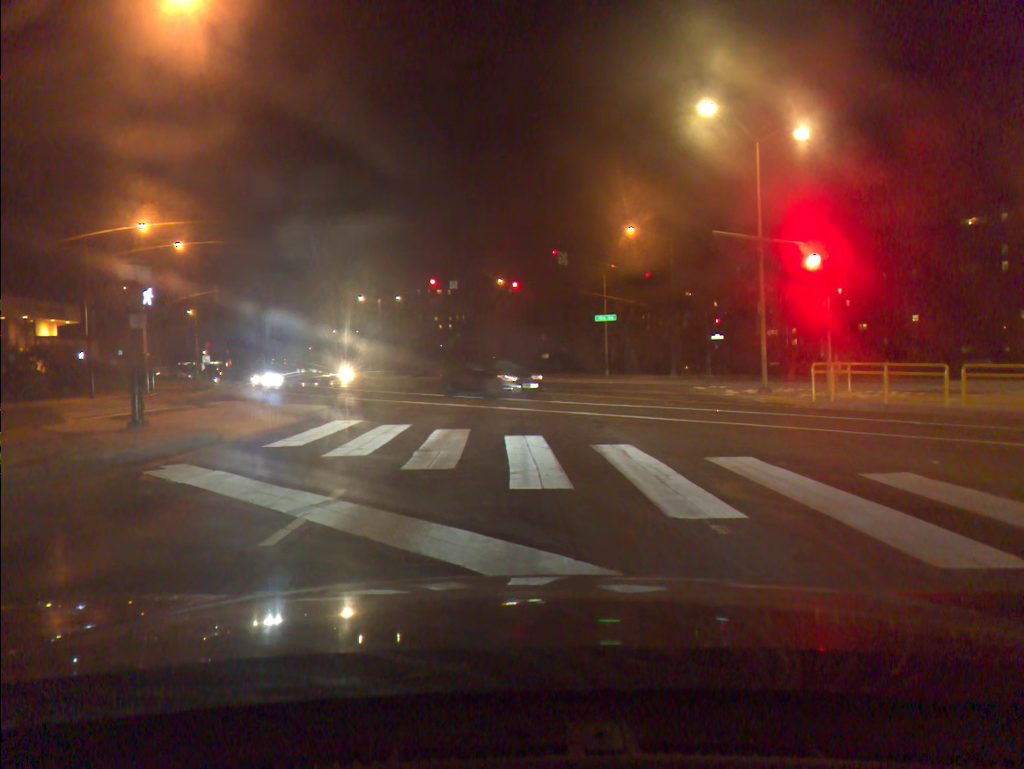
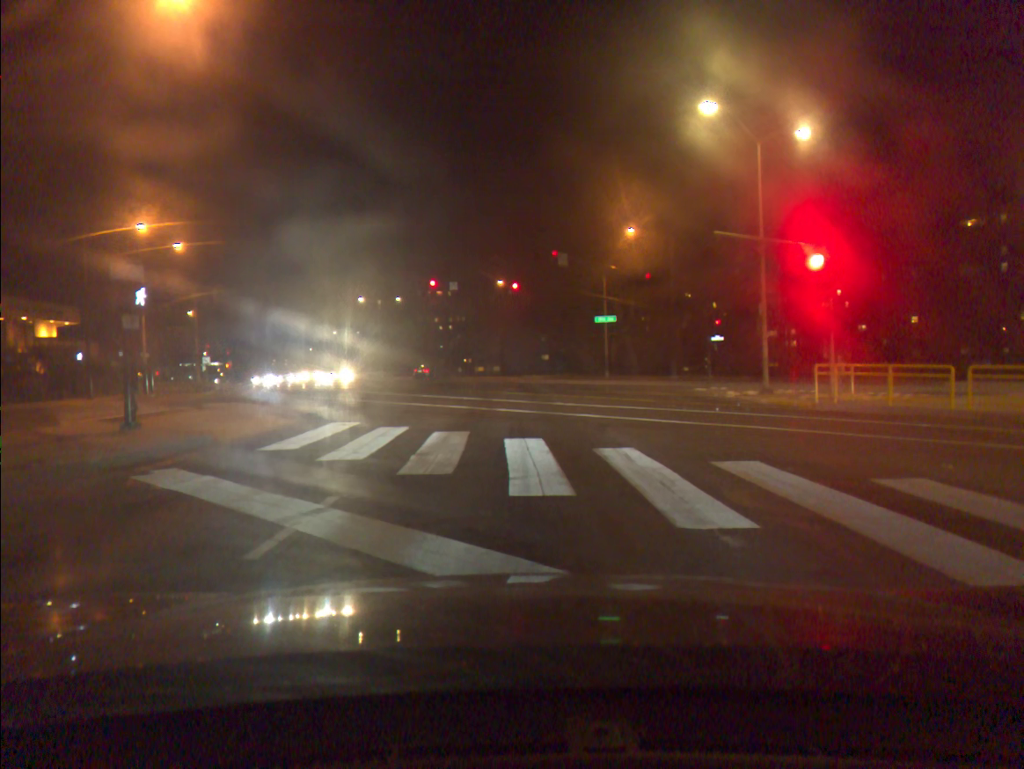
(0.0, +0.3) m; 0°
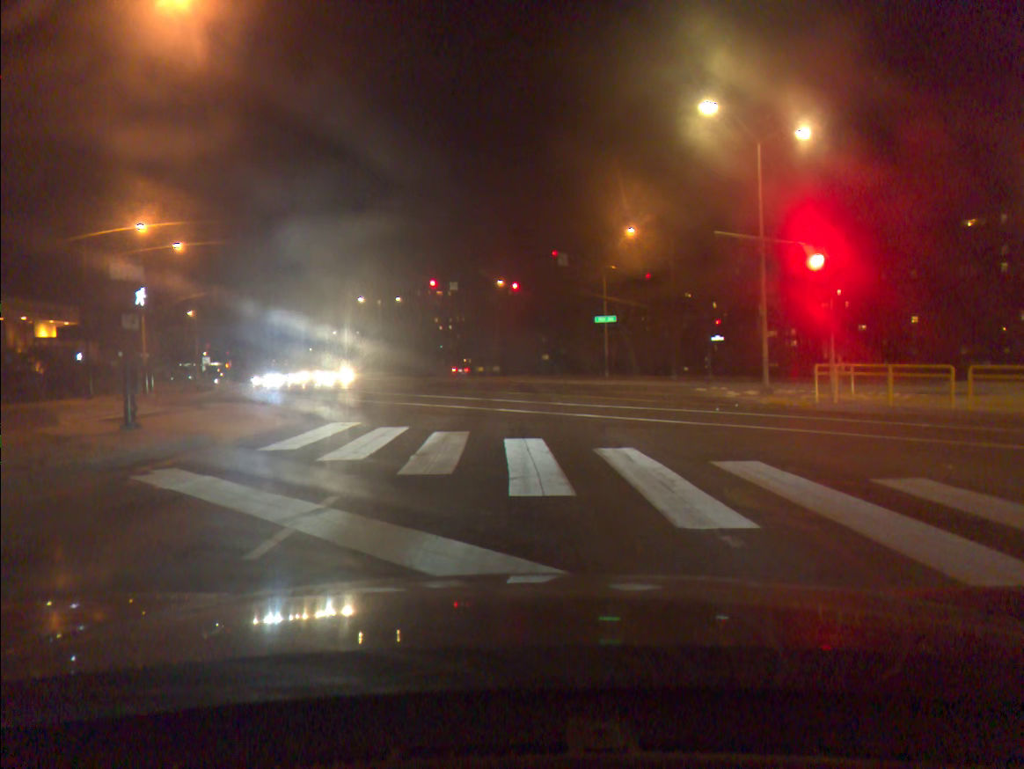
(0.0, 0.0) m; 0°
